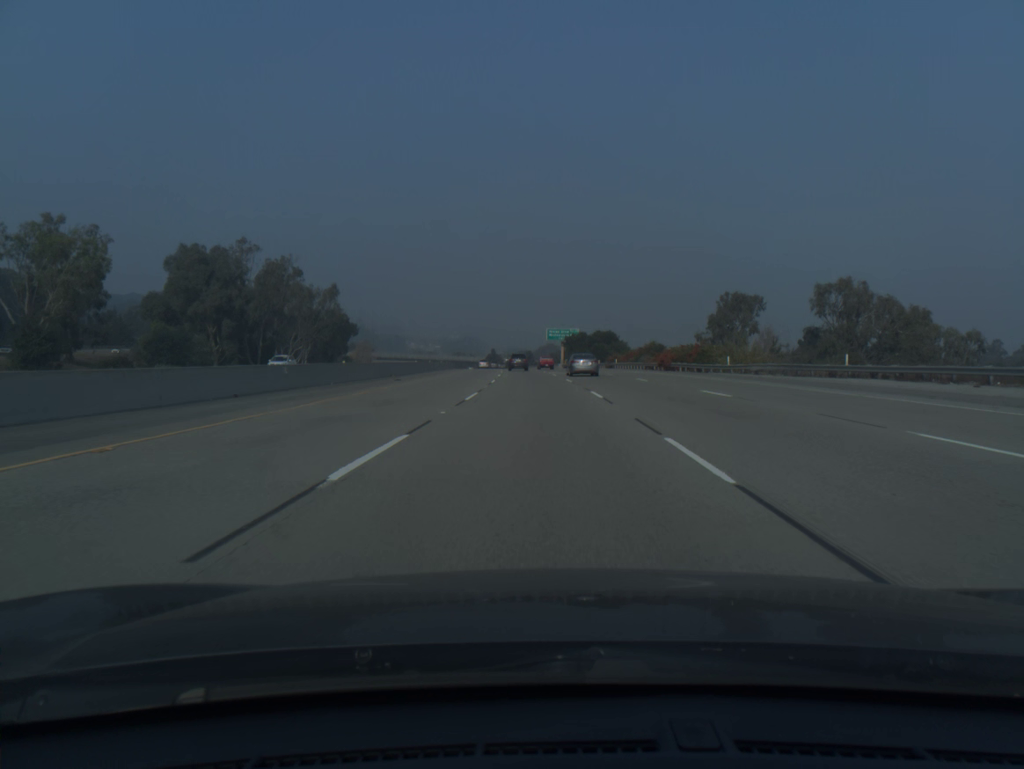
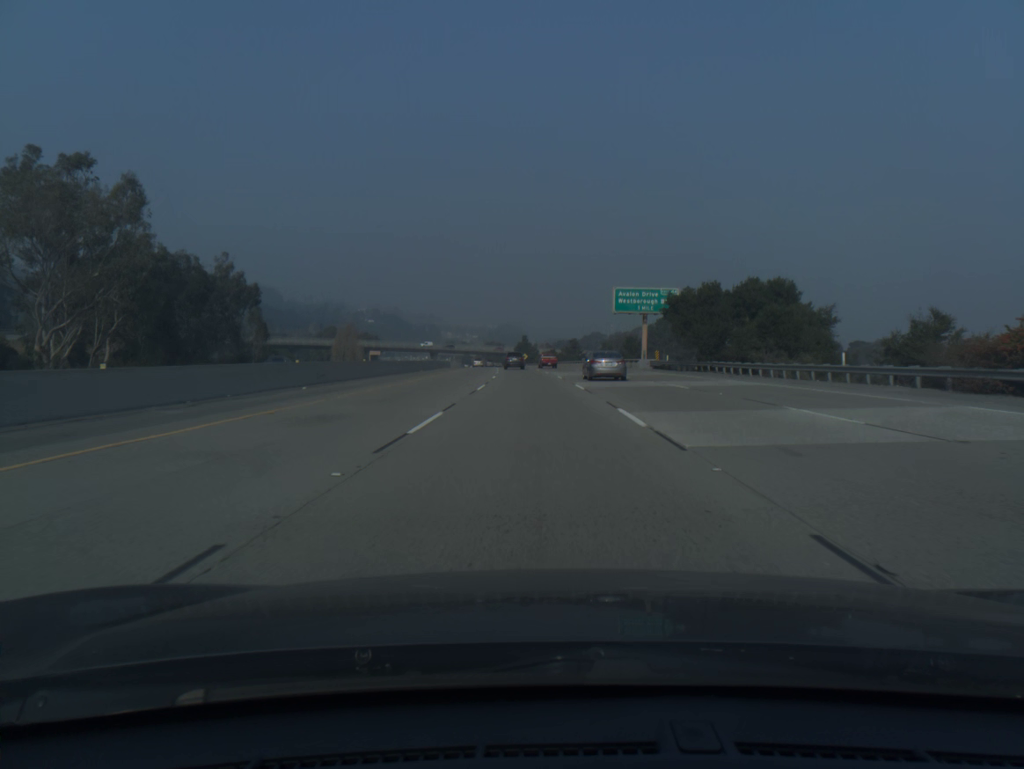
(-2.1, +81.5) m; -3°
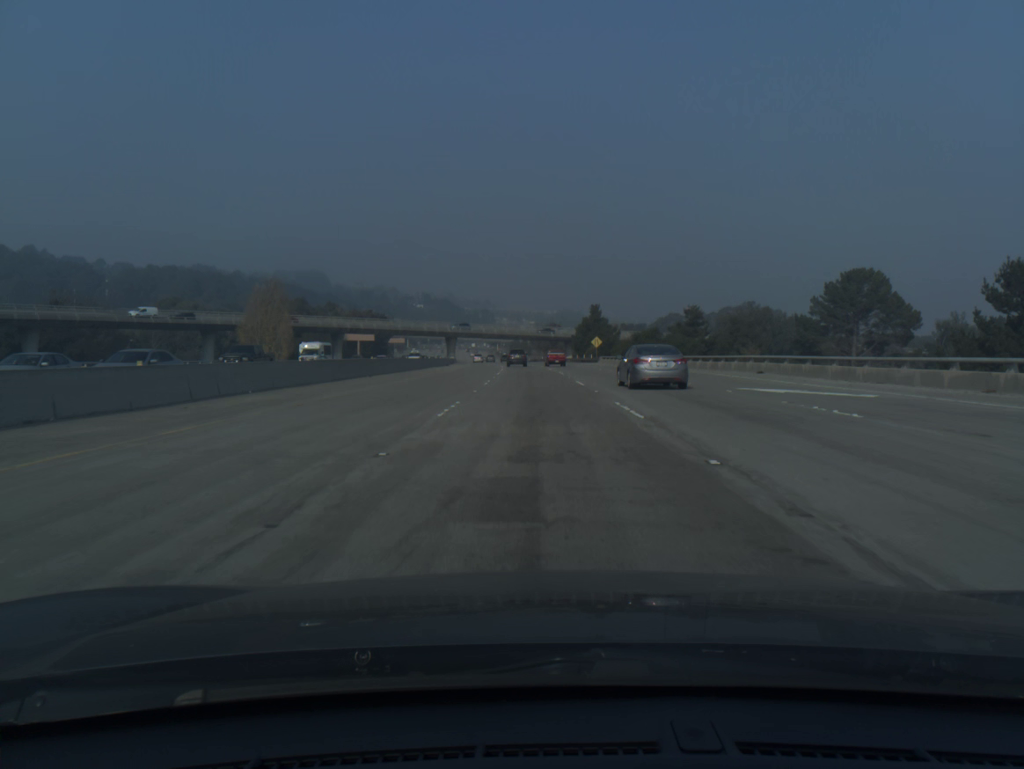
(-3.9, +101.0) m; -4°
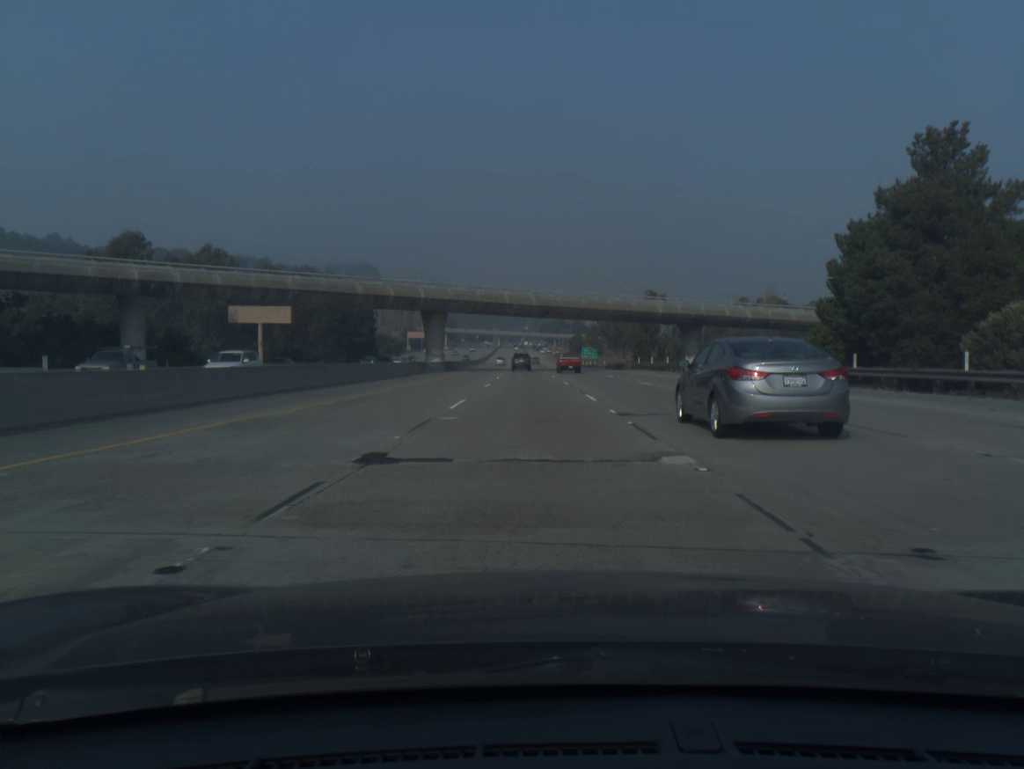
(-3.6, +101.8) m; -4°
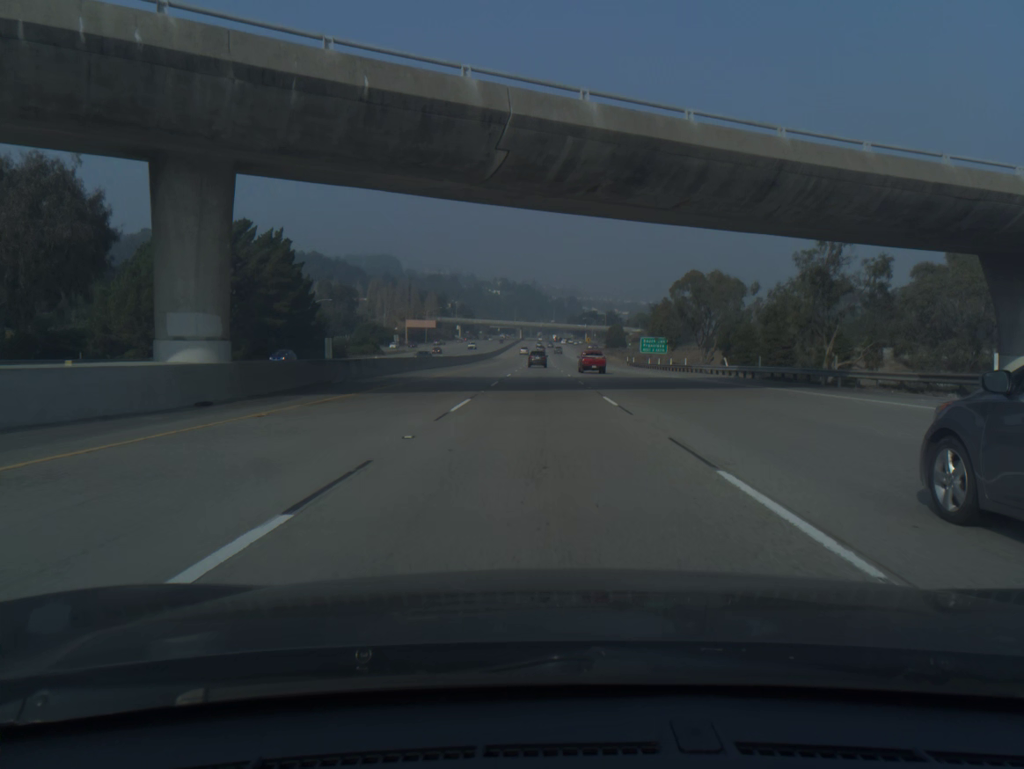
(-1.3, +61.7) m; -2°
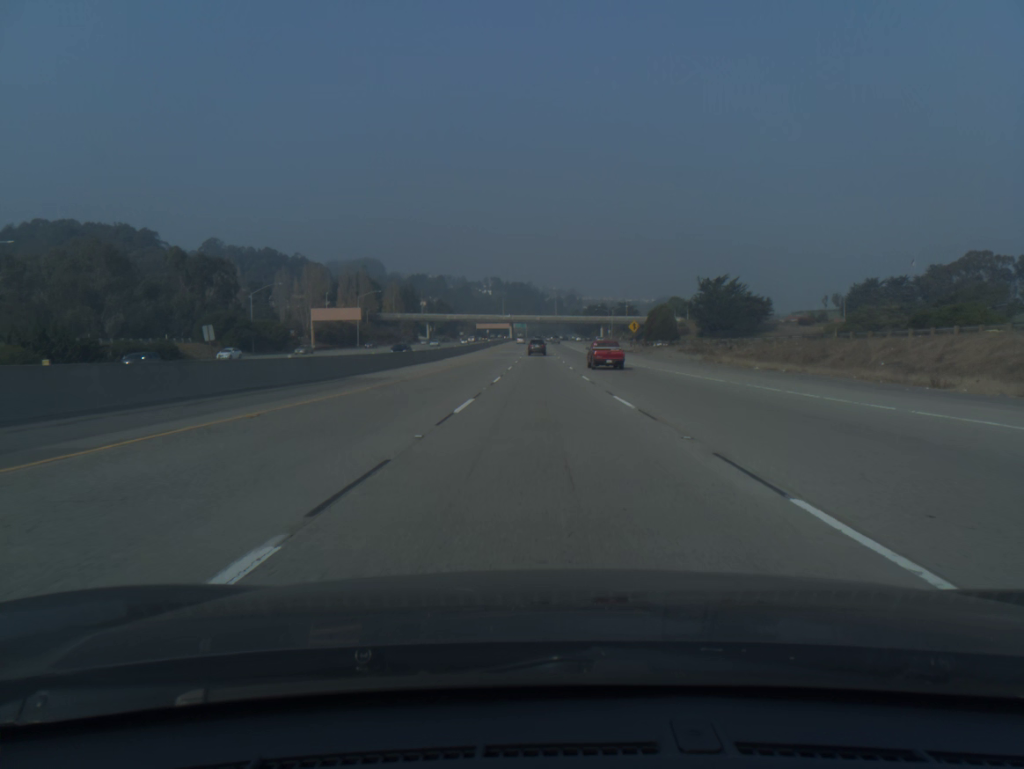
(-0.3, +103.2) m; 0°
